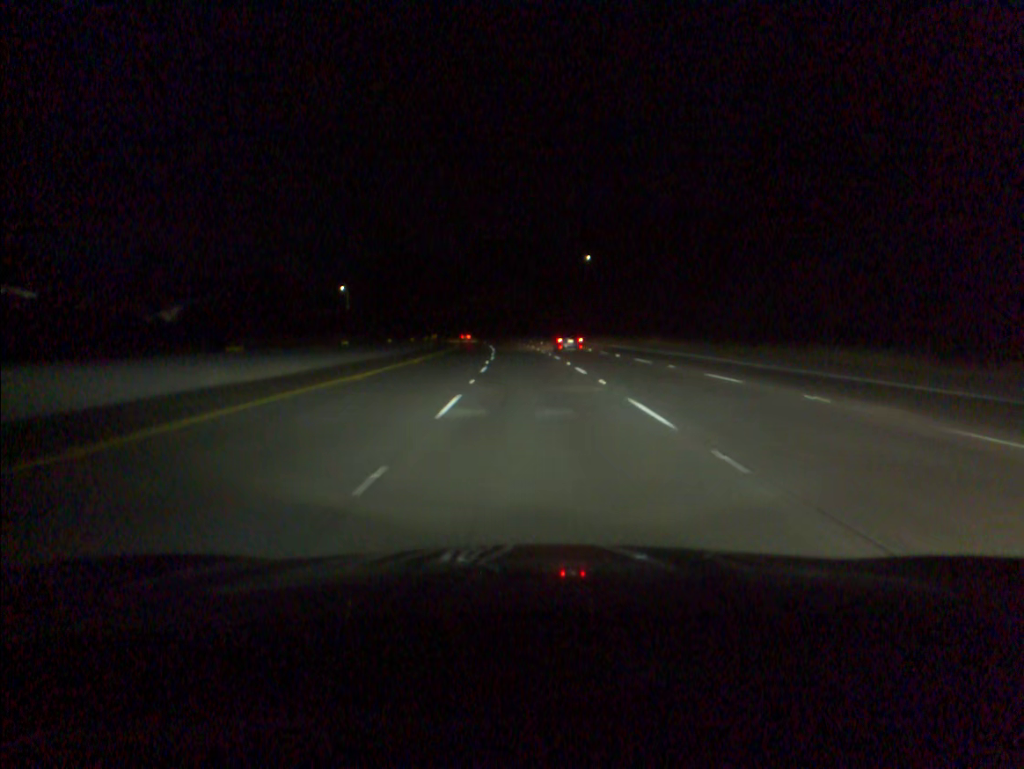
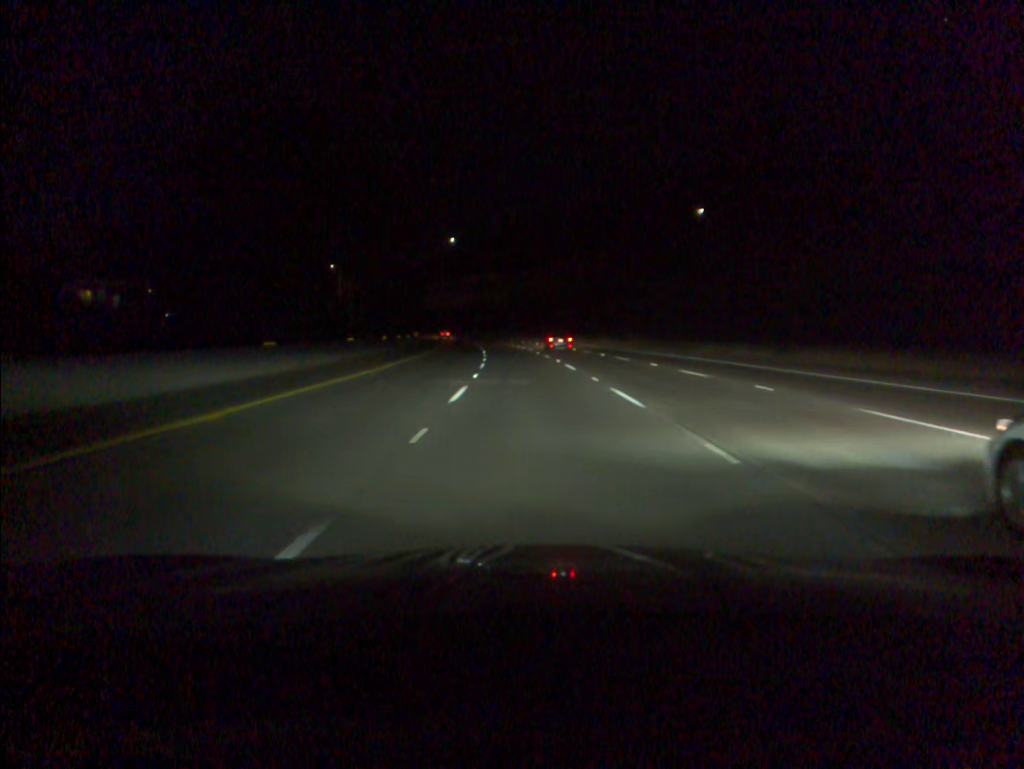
(-2.6, +84.3) m; -4°
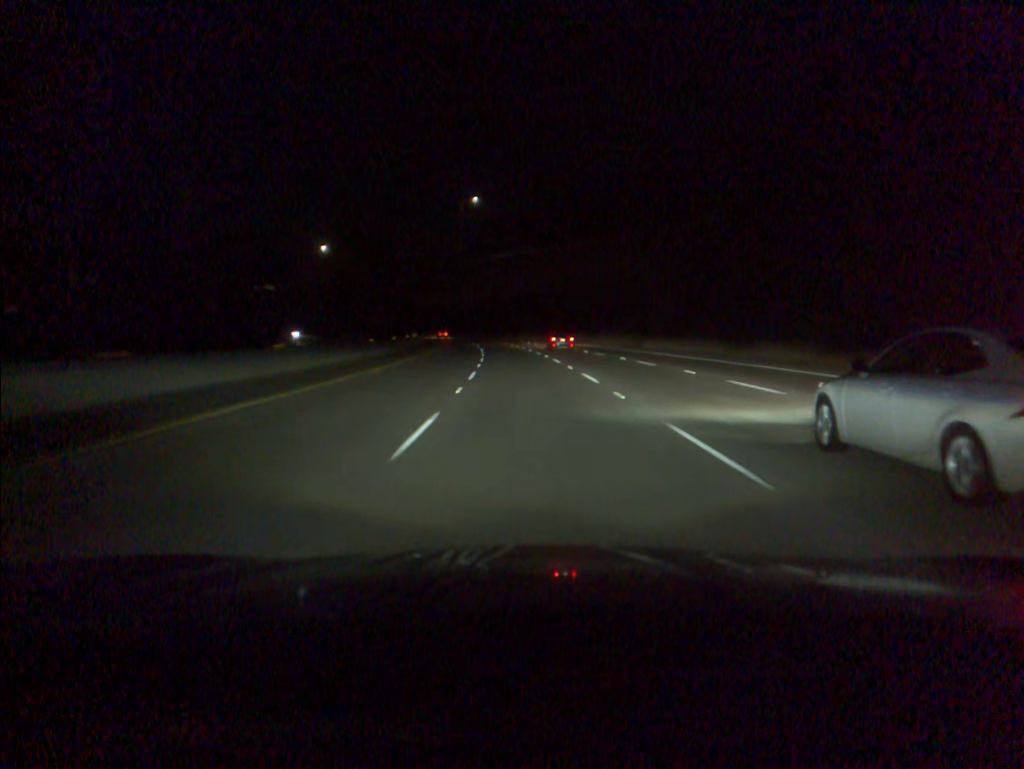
(-1.4, +50.5) m; -3°
